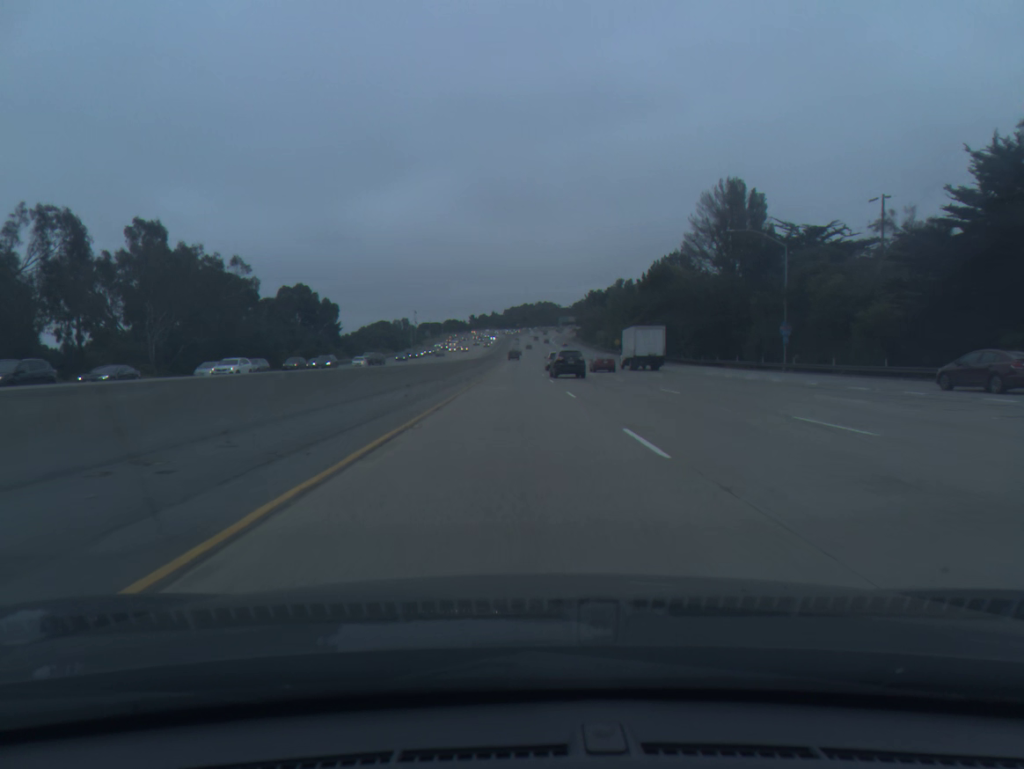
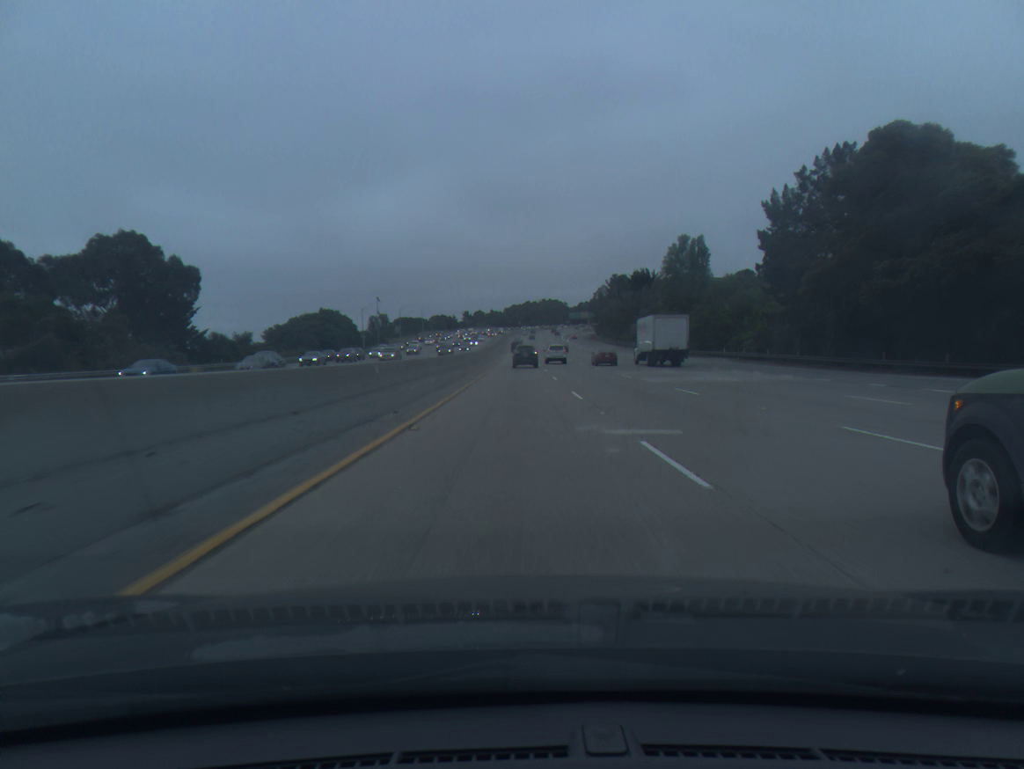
(-0.3, +73.7) m; 0°
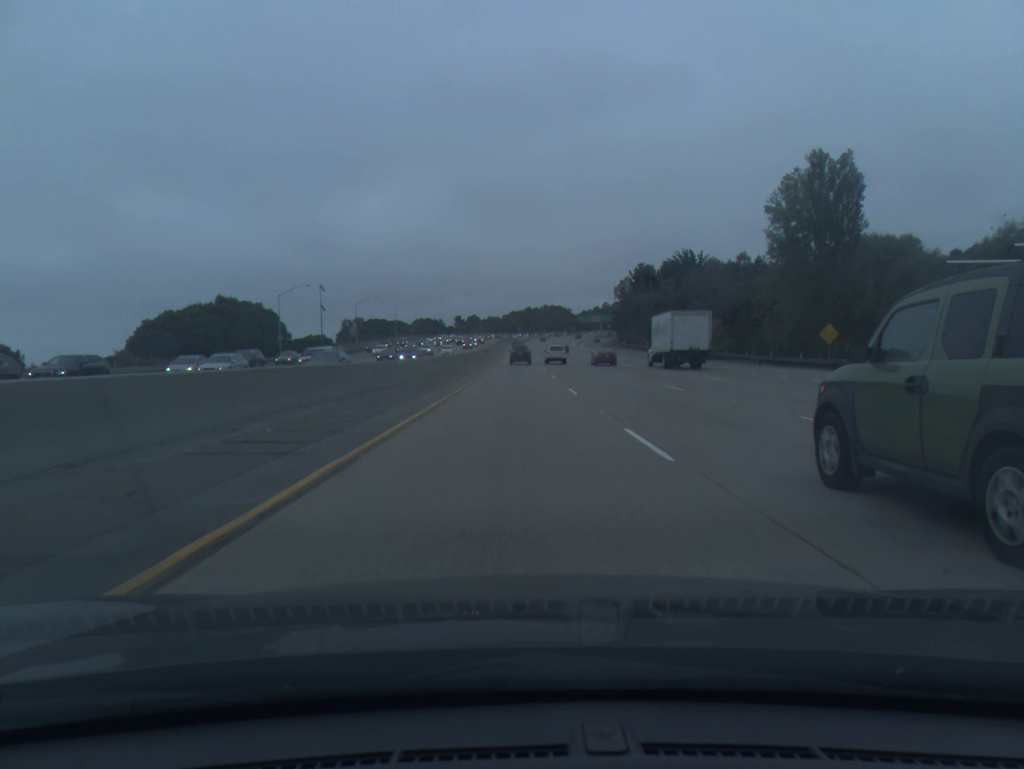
(-0.2, +55.1) m; 0°
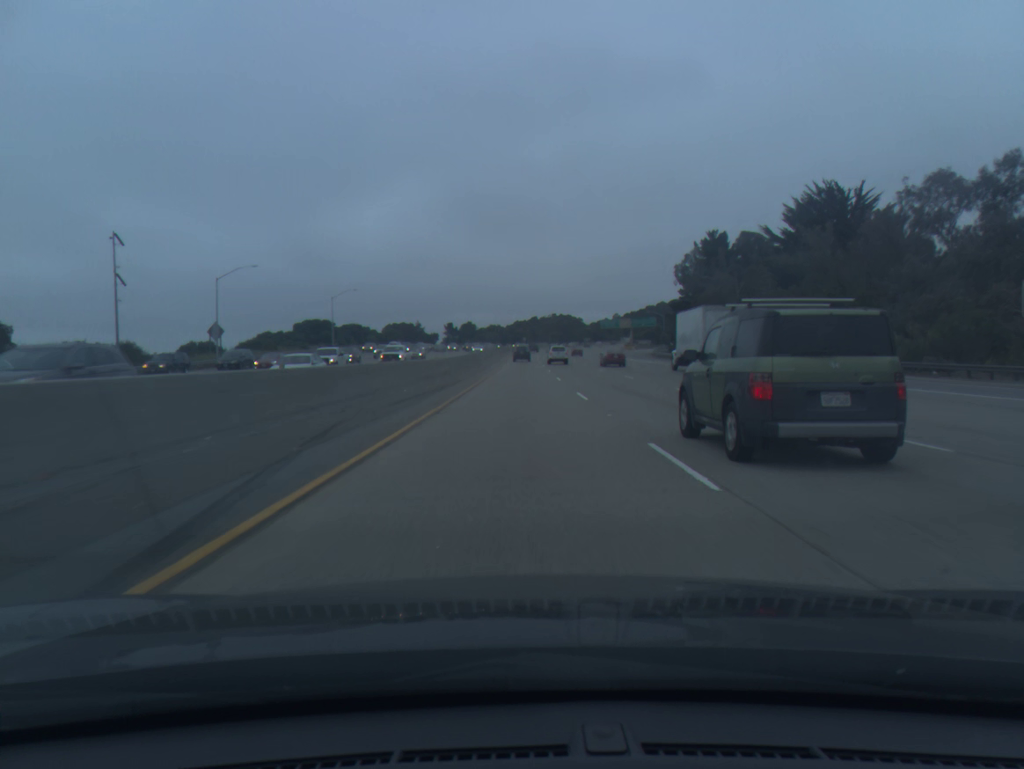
(-0.2, +72.9) m; 0°
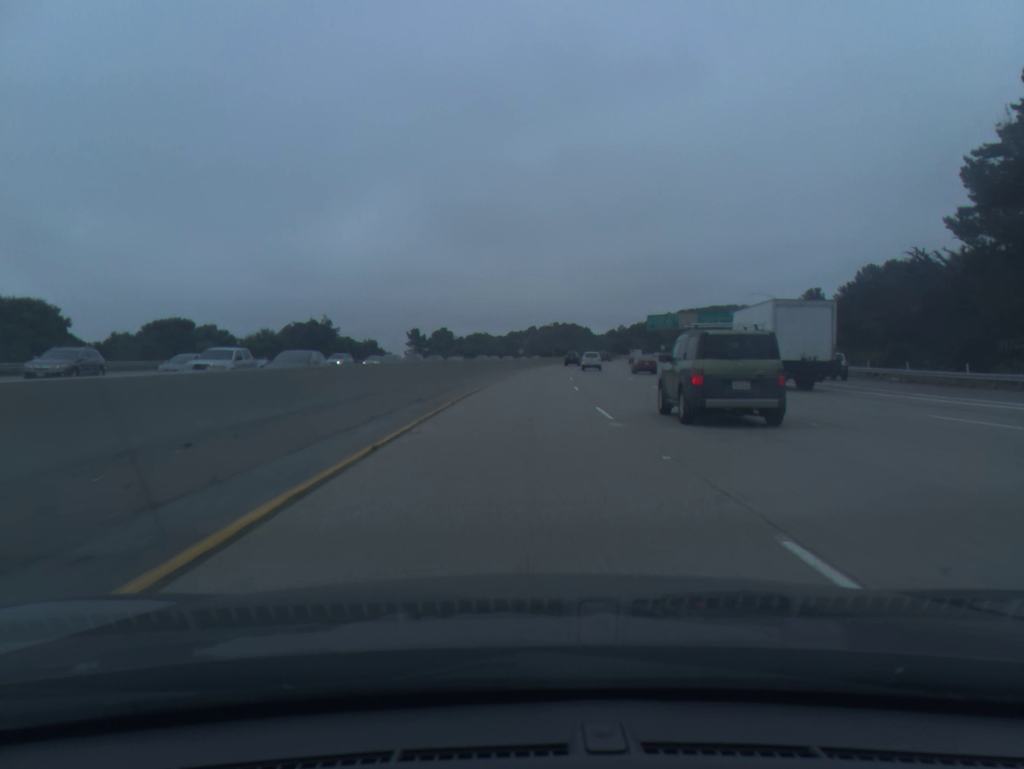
(+0.4, +91.2) m; 0°
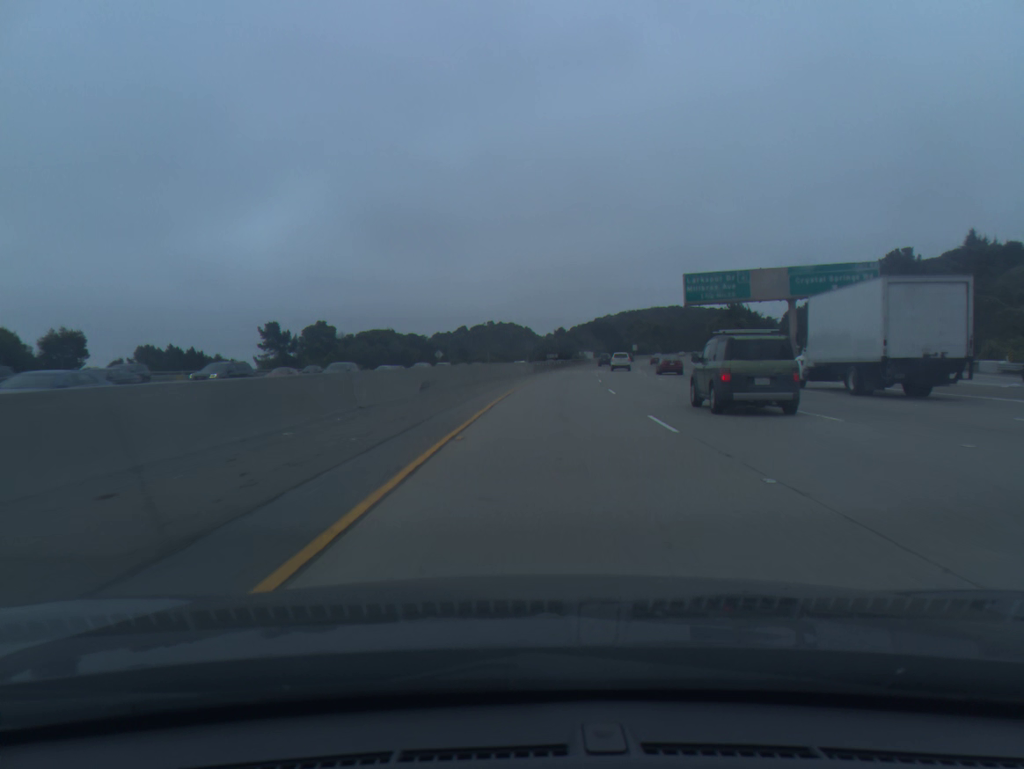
(+2.7, +73.7) m; +5°
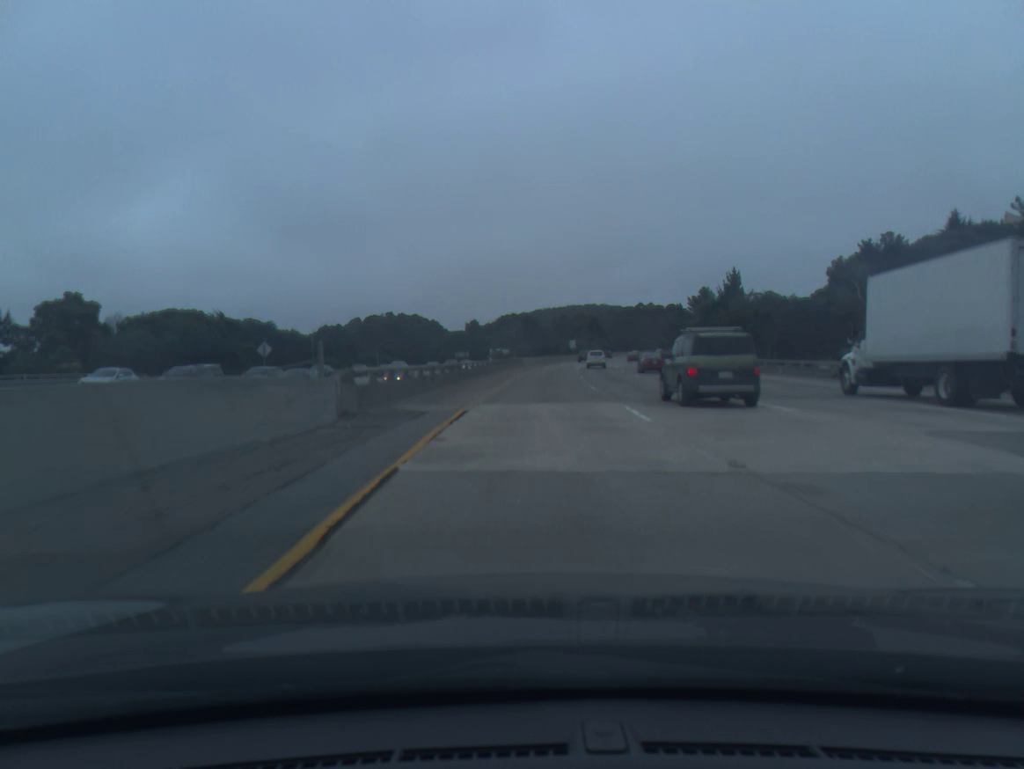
(+2.8, +55.6) m; +6°
